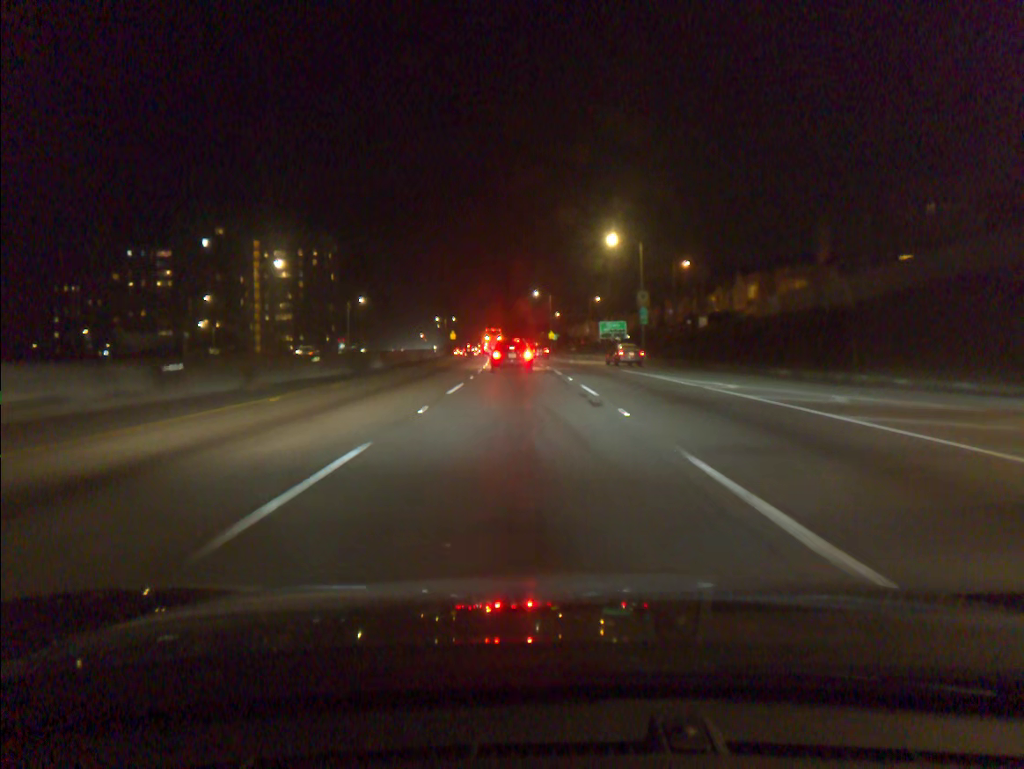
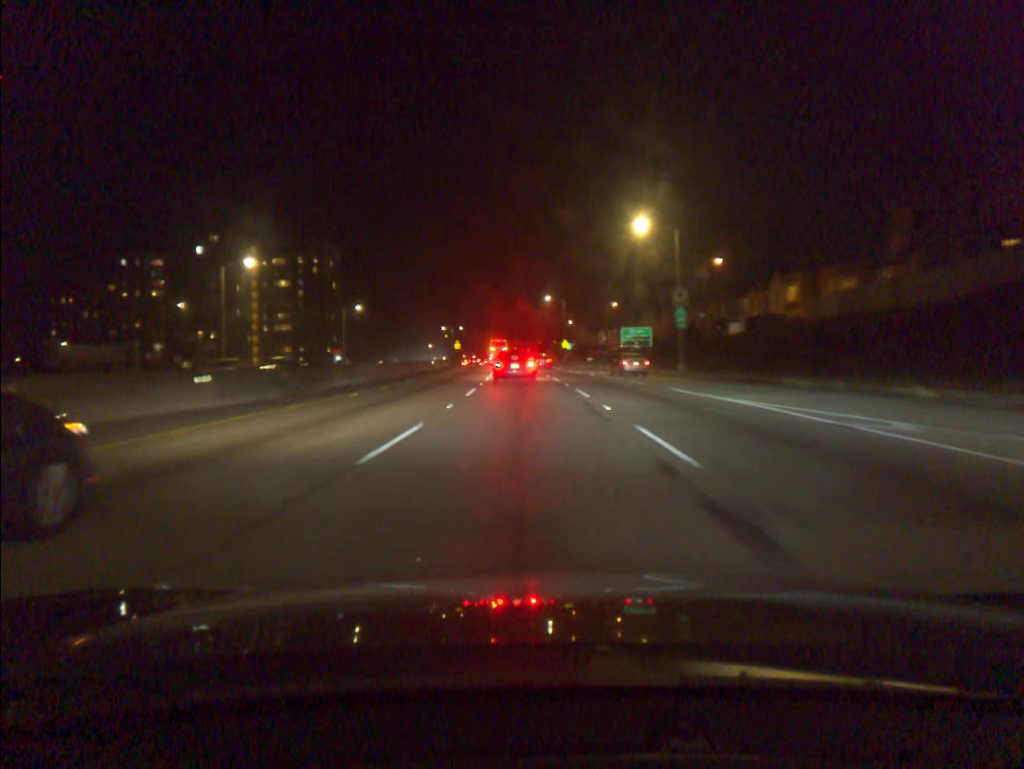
(-0.1, +10.8) m; -1°
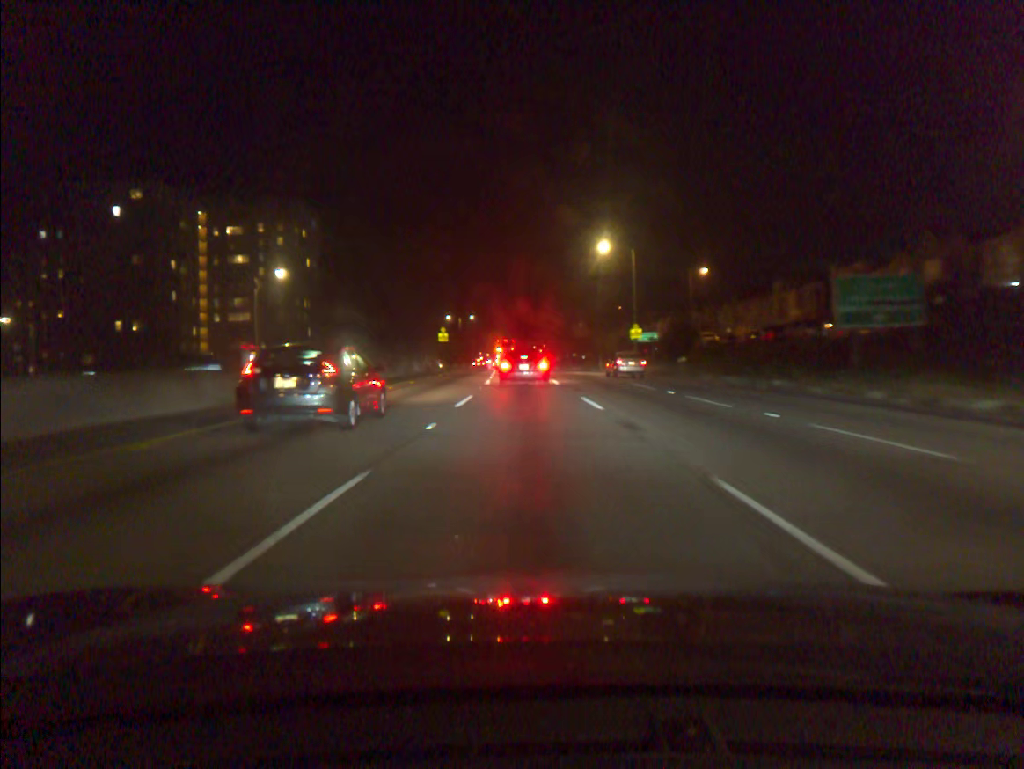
(-1.1, +49.9) m; -2°
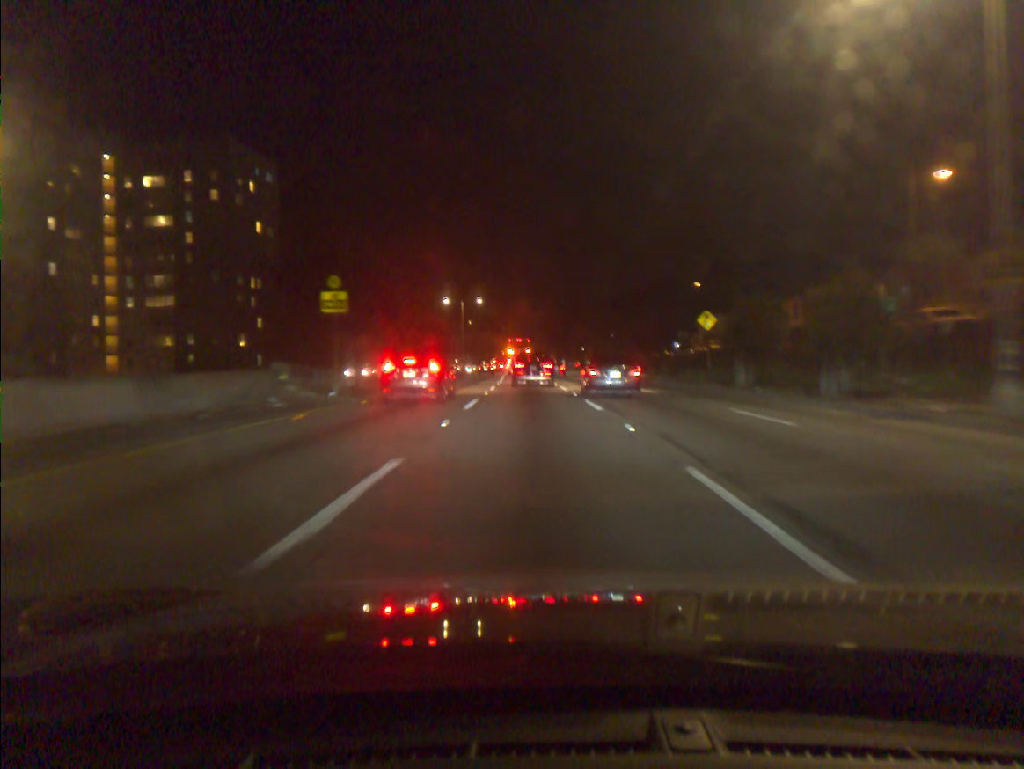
(-0.9, +43.3) m; -2°
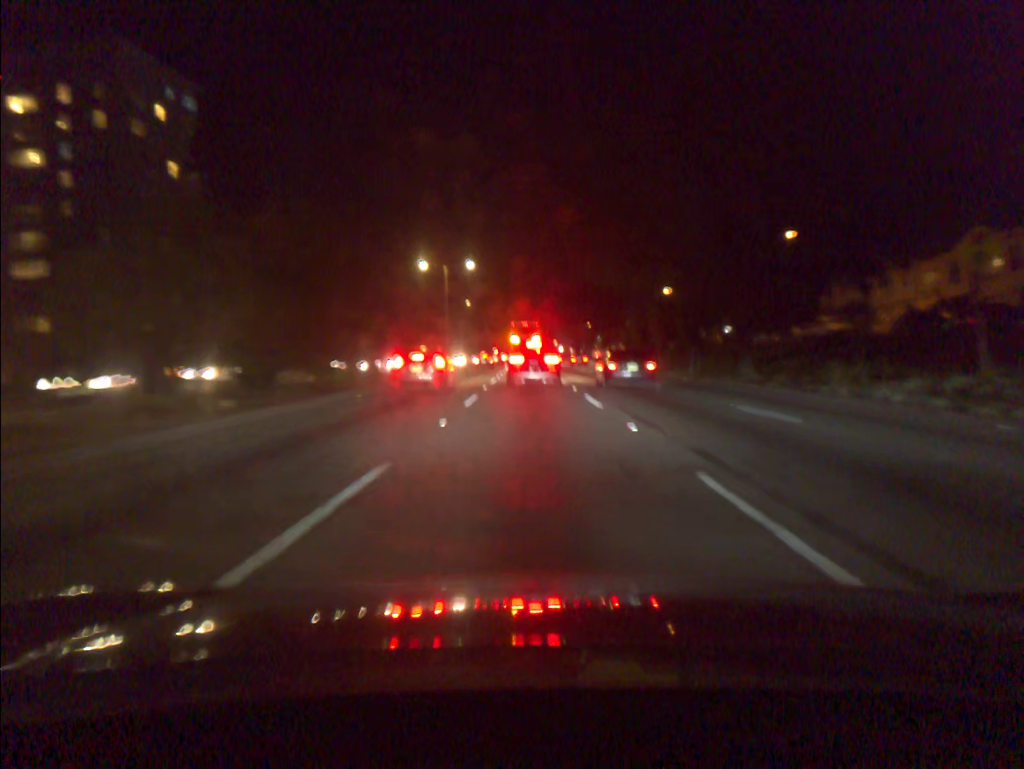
(-0.2, +30.0) m; -1°
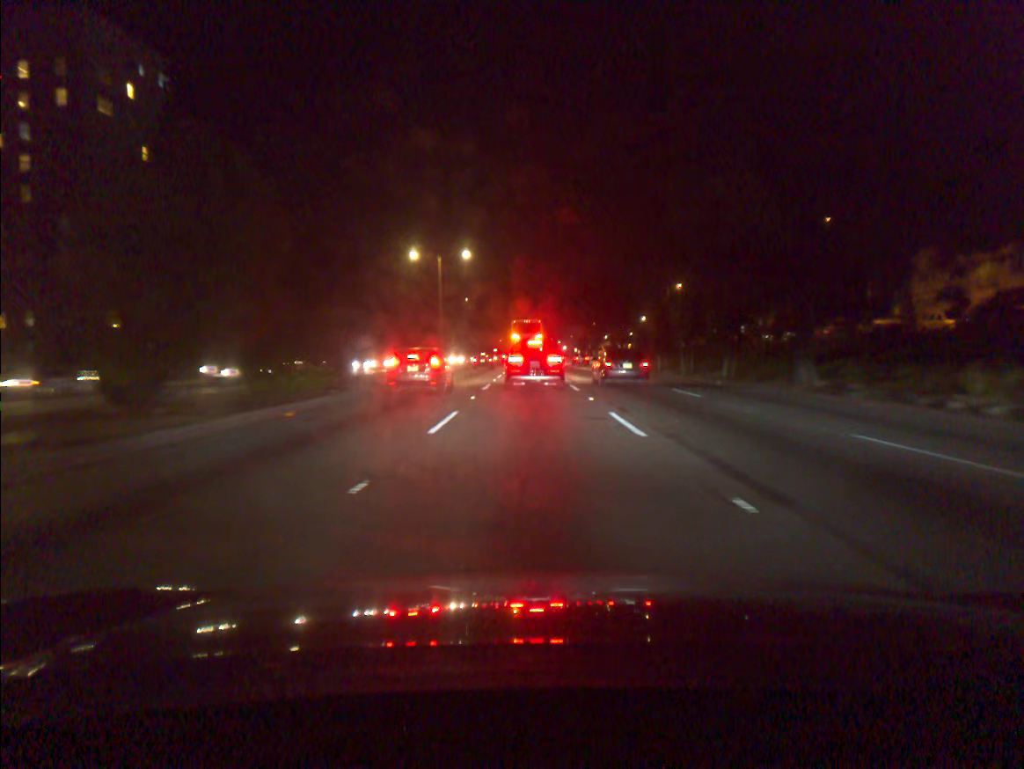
(0.0, +6.6) m; 0°
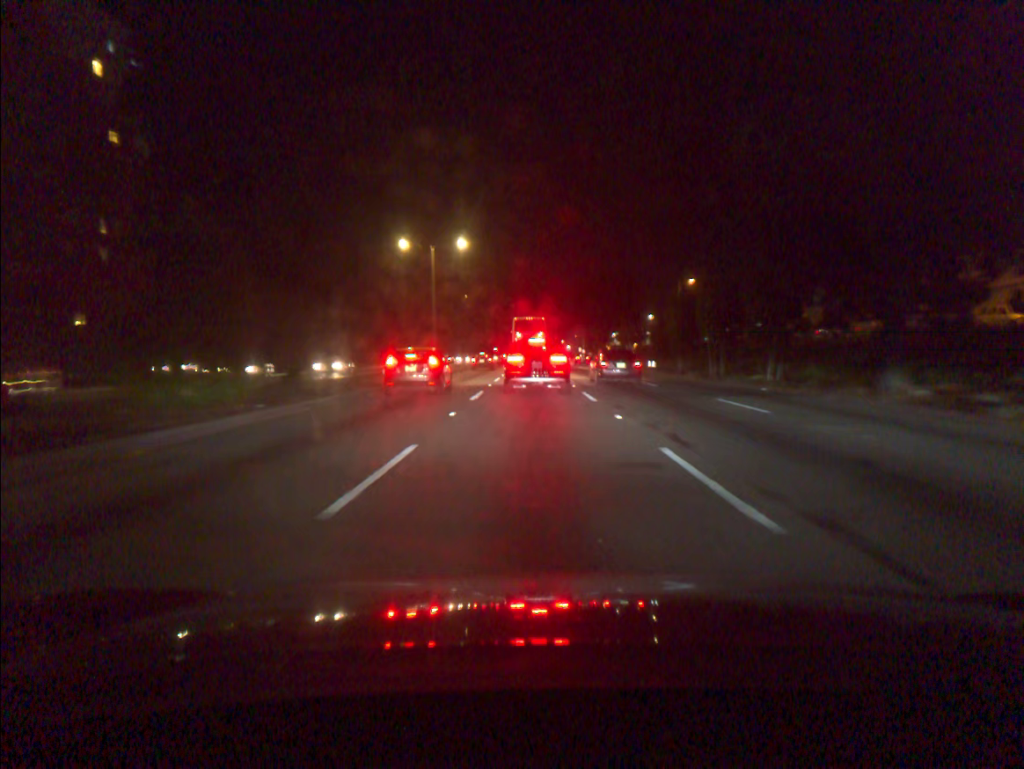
(0.0, +6.1) m; 0°
